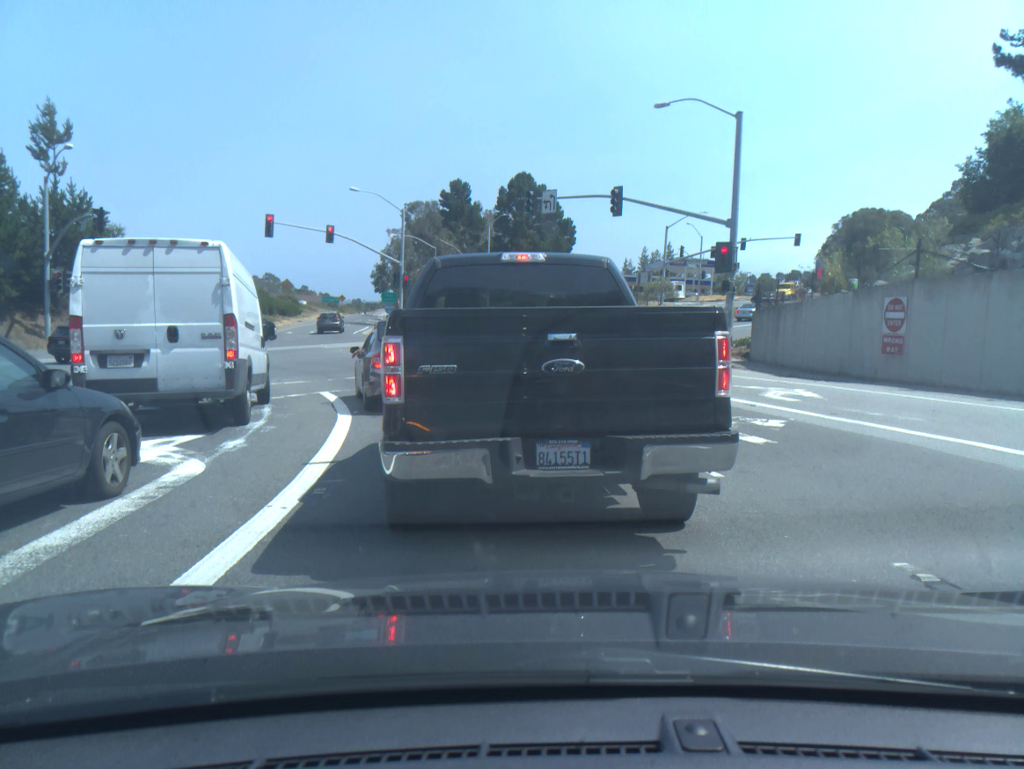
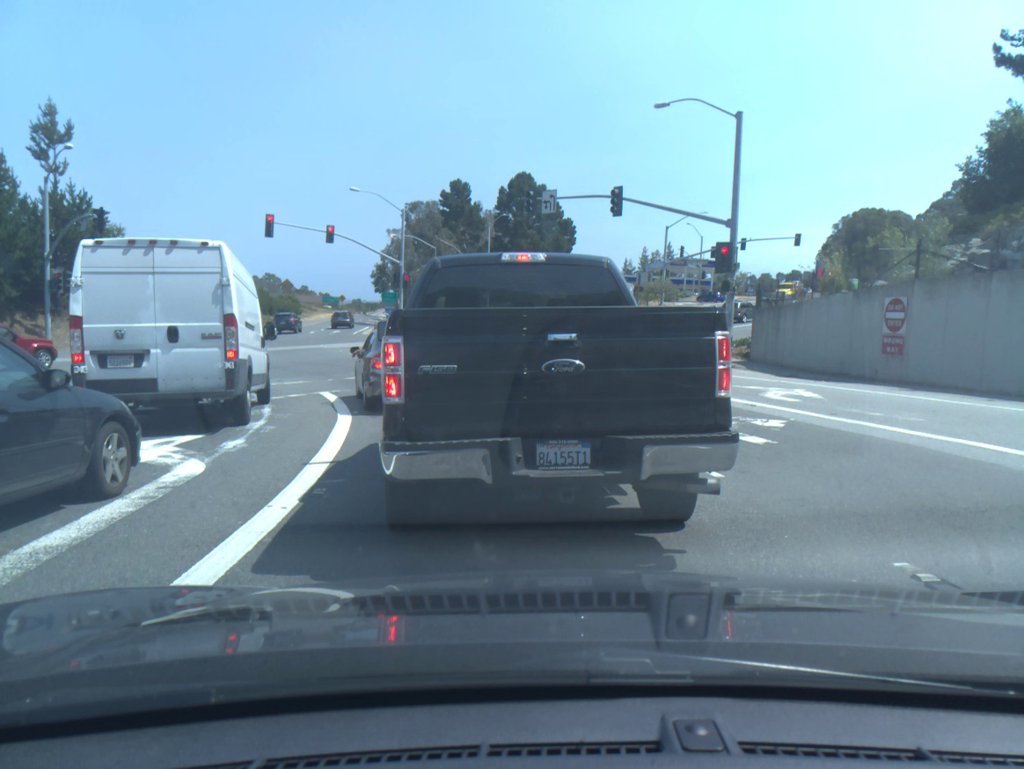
(0.0, 0.0) m; 0°
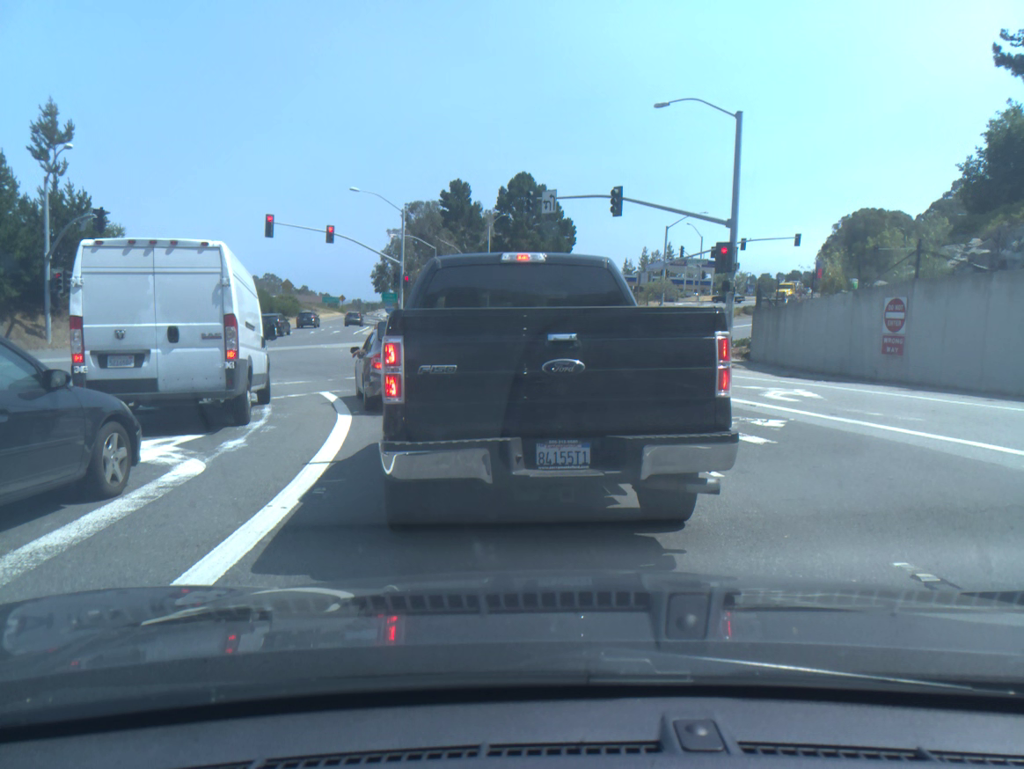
(-0.1, 0.0) m; 0°
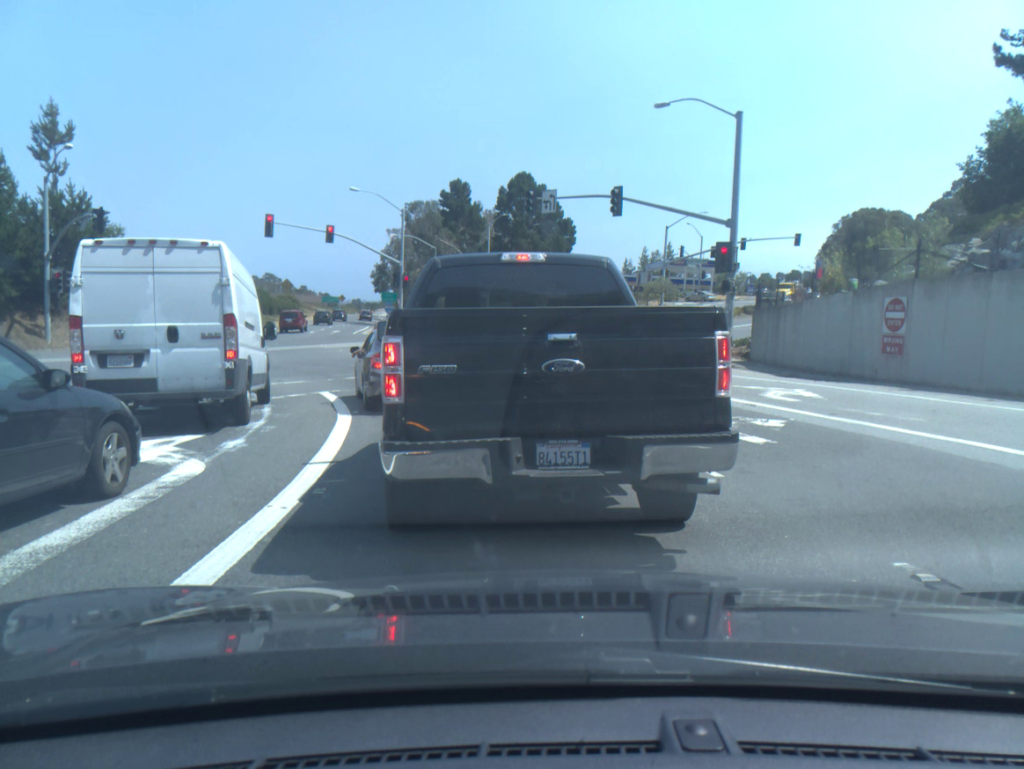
(0.0, 0.0) m; 0°
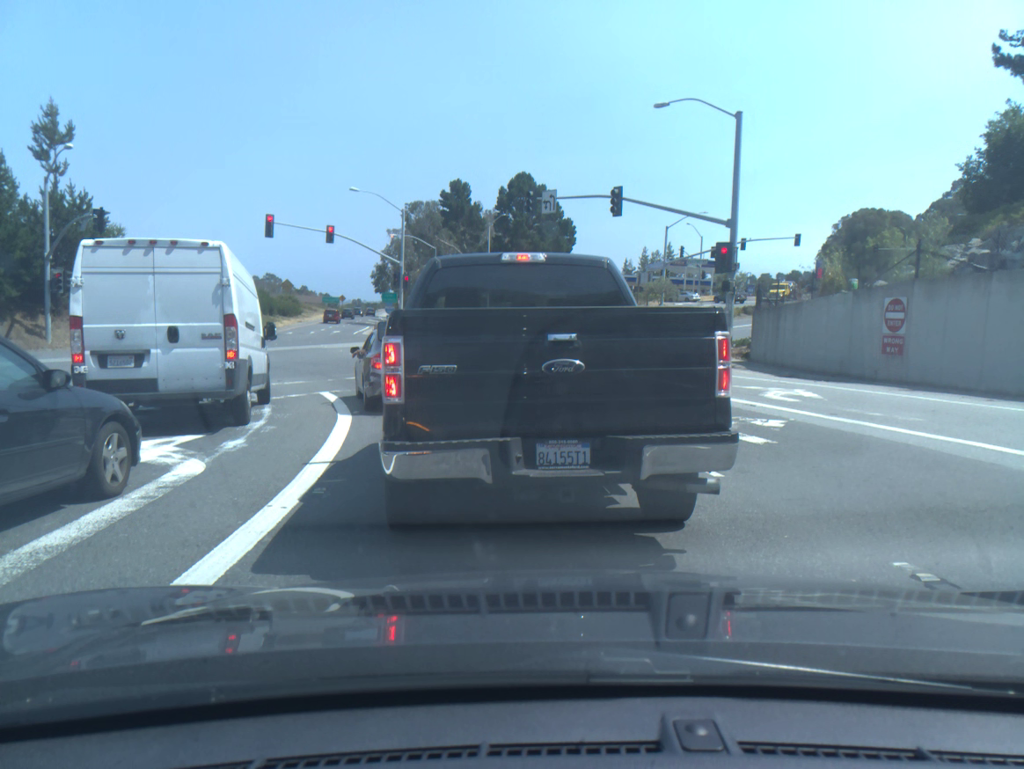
(0.0, 0.0) m; 0°
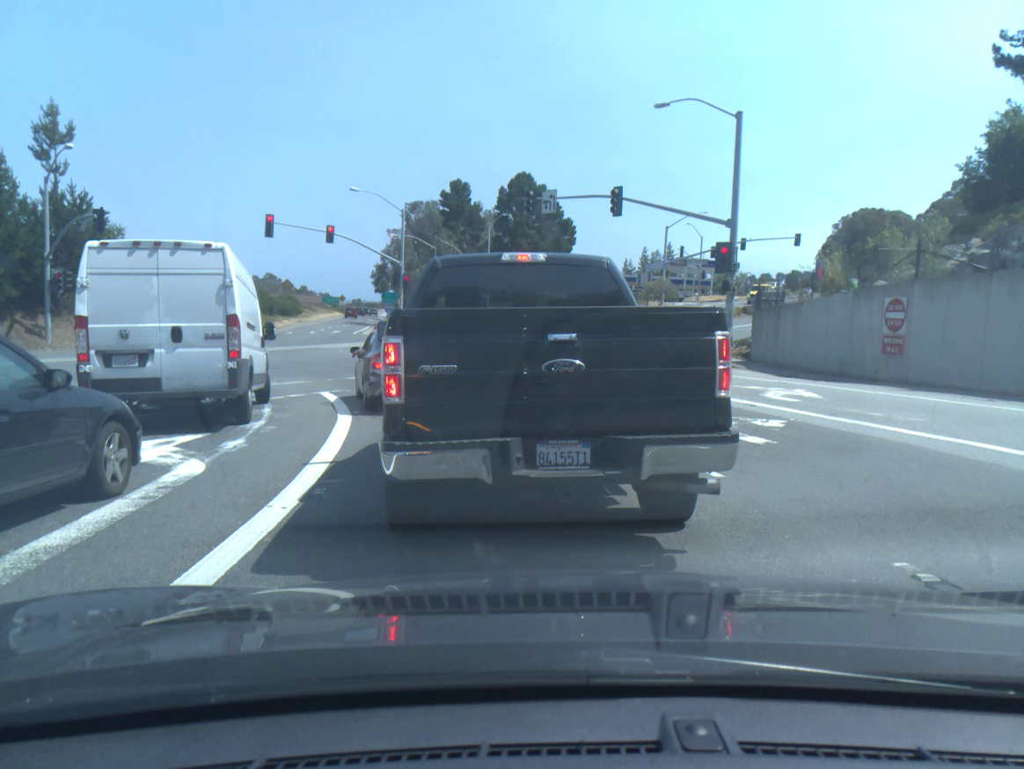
(0.0, 0.0) m; 0°
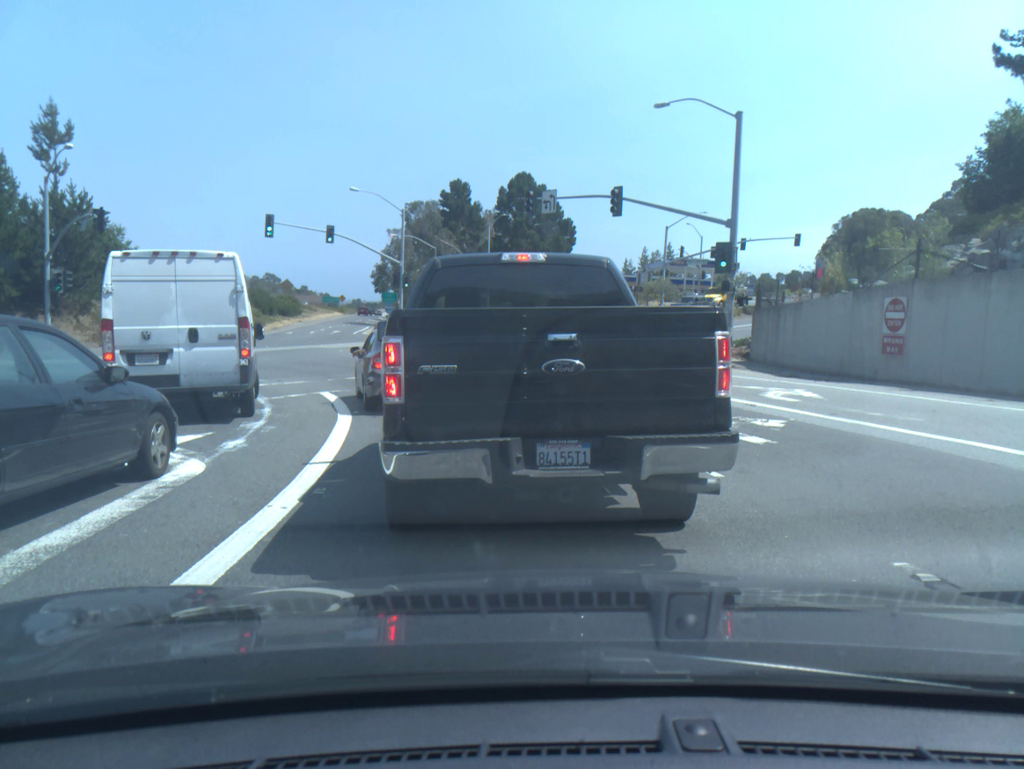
(0.0, 0.0) m; 0°
